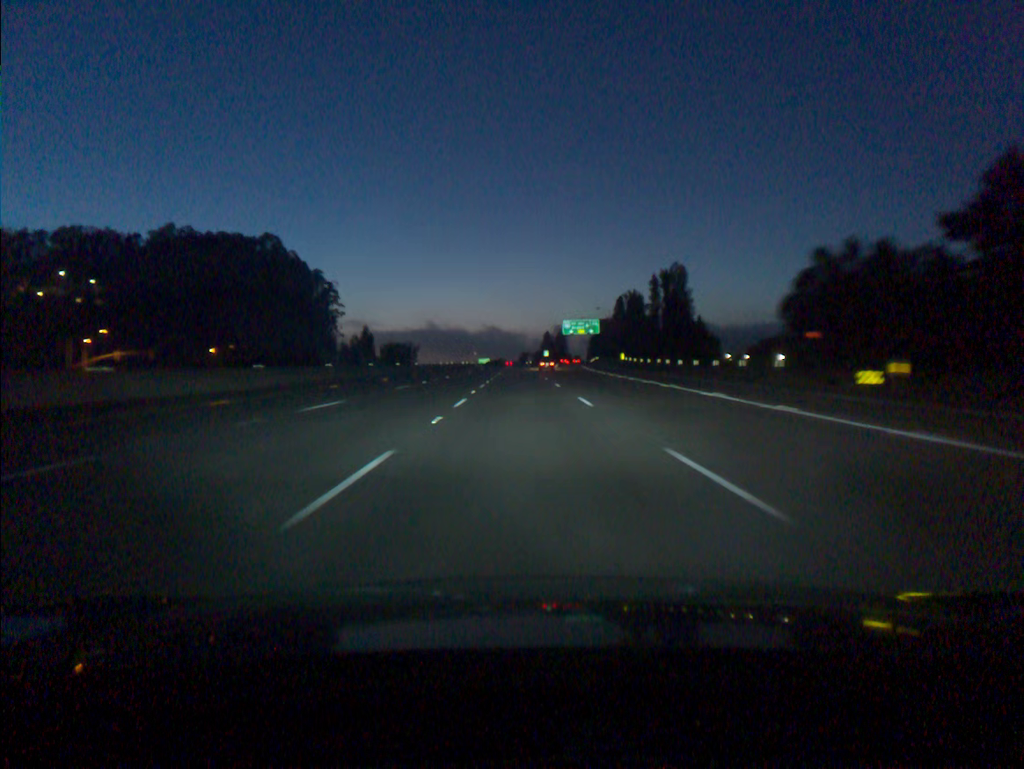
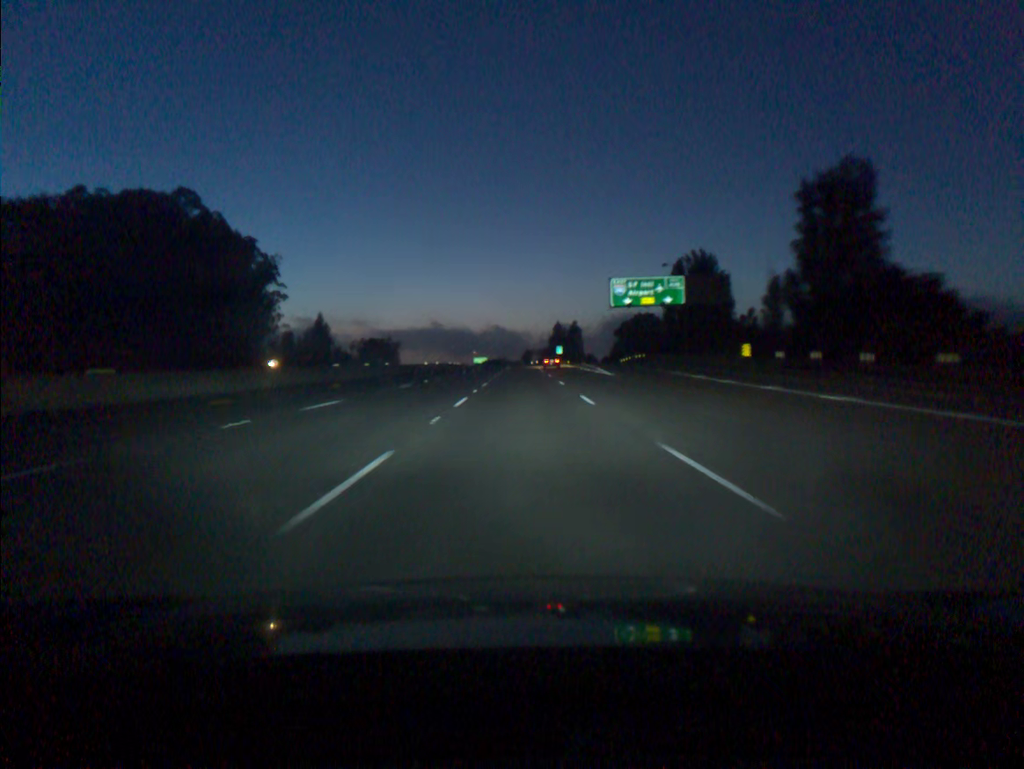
(-0.1, +73.4) m; 0°
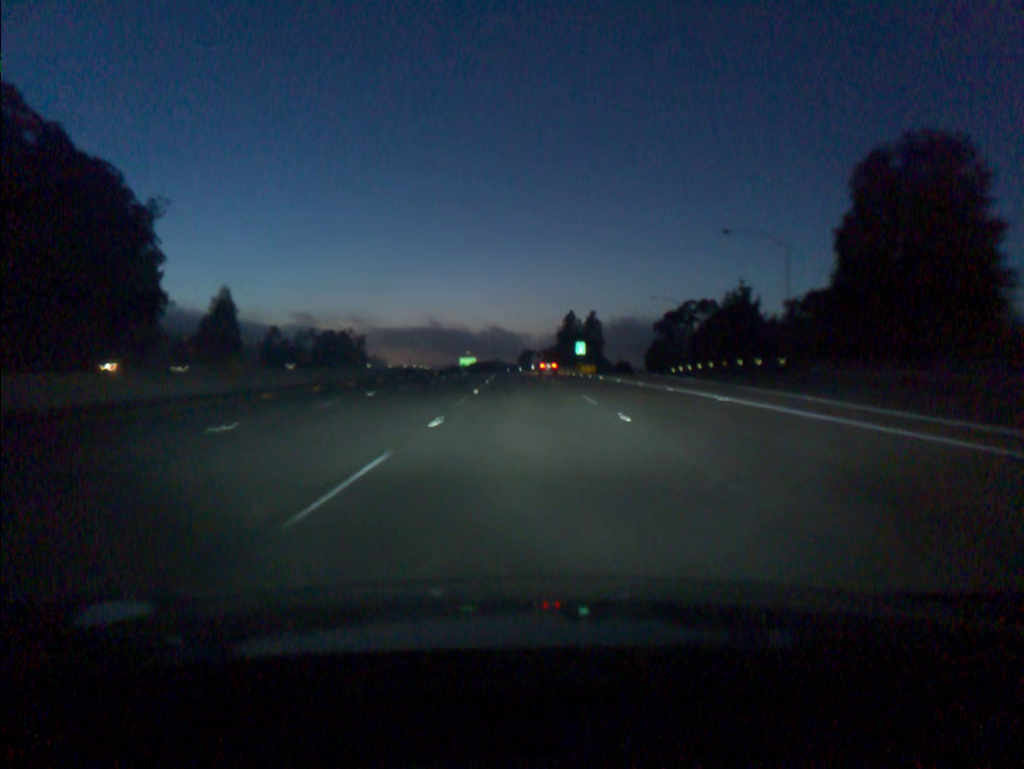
(+0.2, +73.2) m; 0°
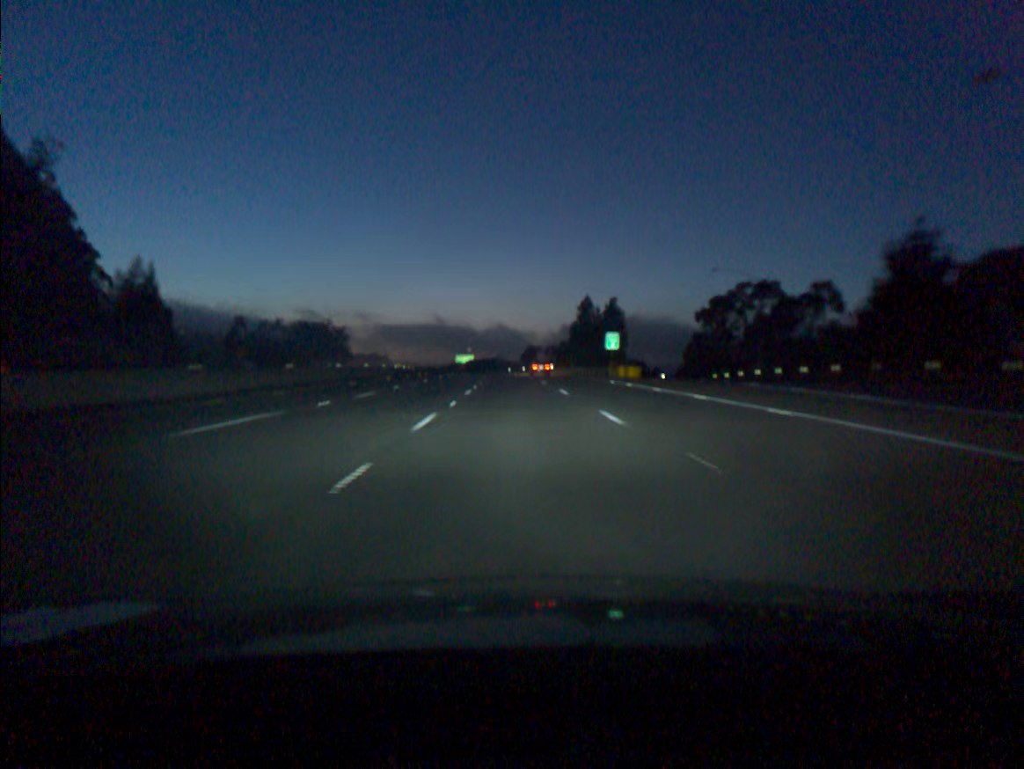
(0.0, +36.5) m; 0°
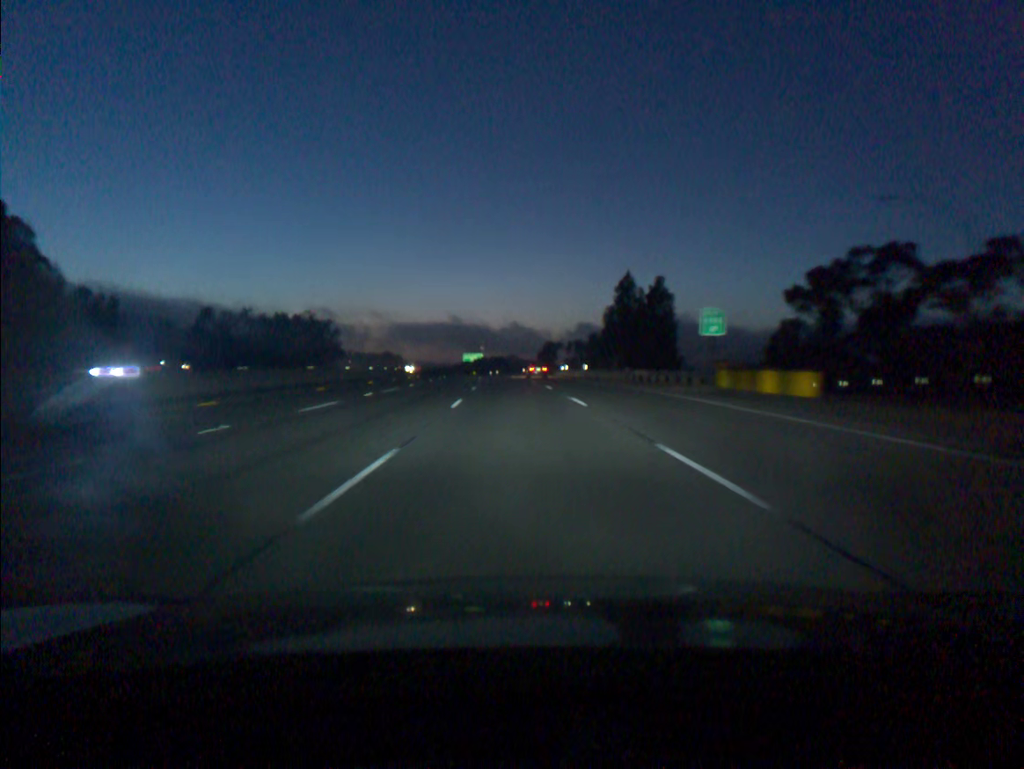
(-0.3, +36.6) m; -1°
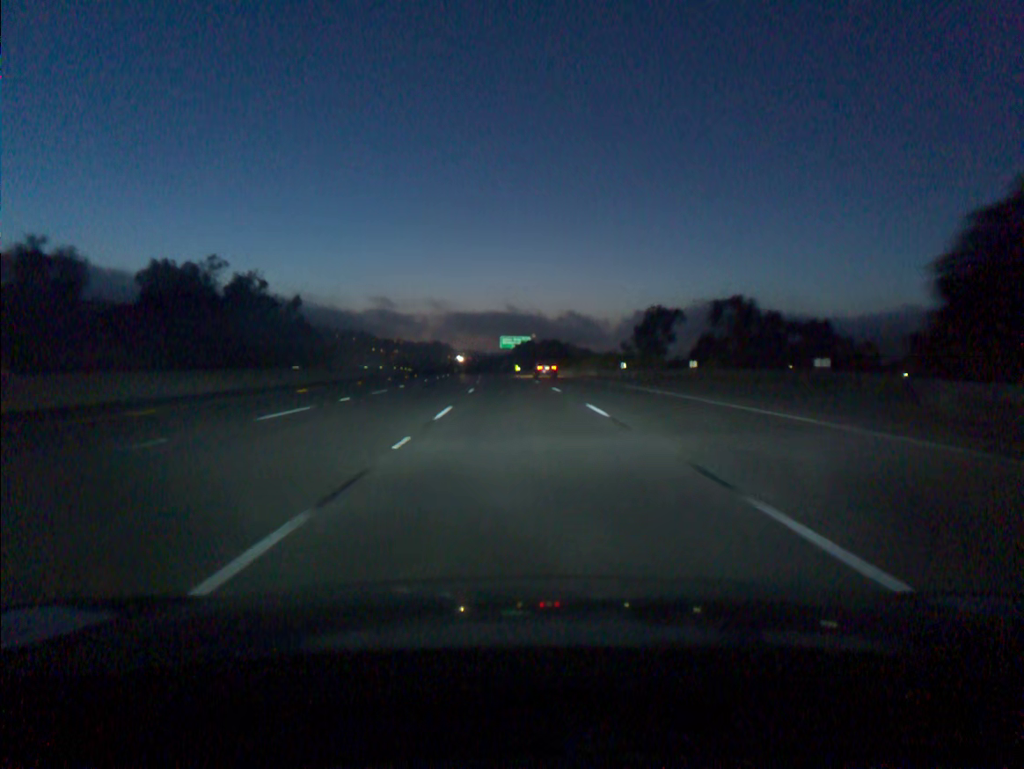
(-2.9, +91.9) m; -4°
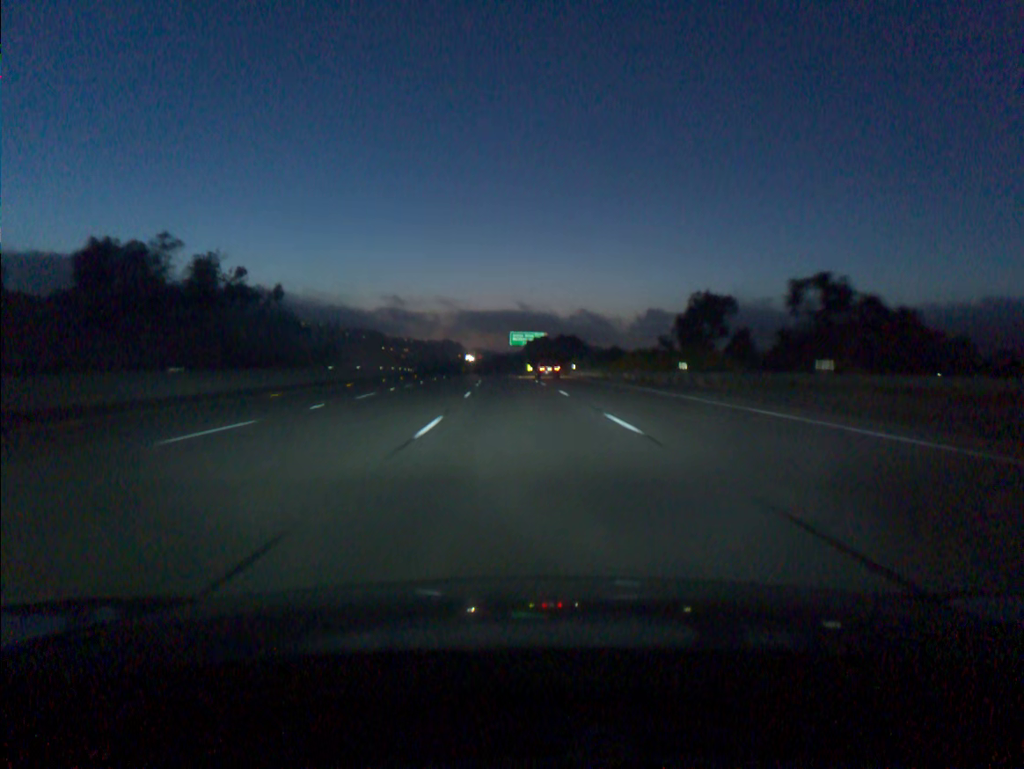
(-0.1, +18.5) m; -1°
